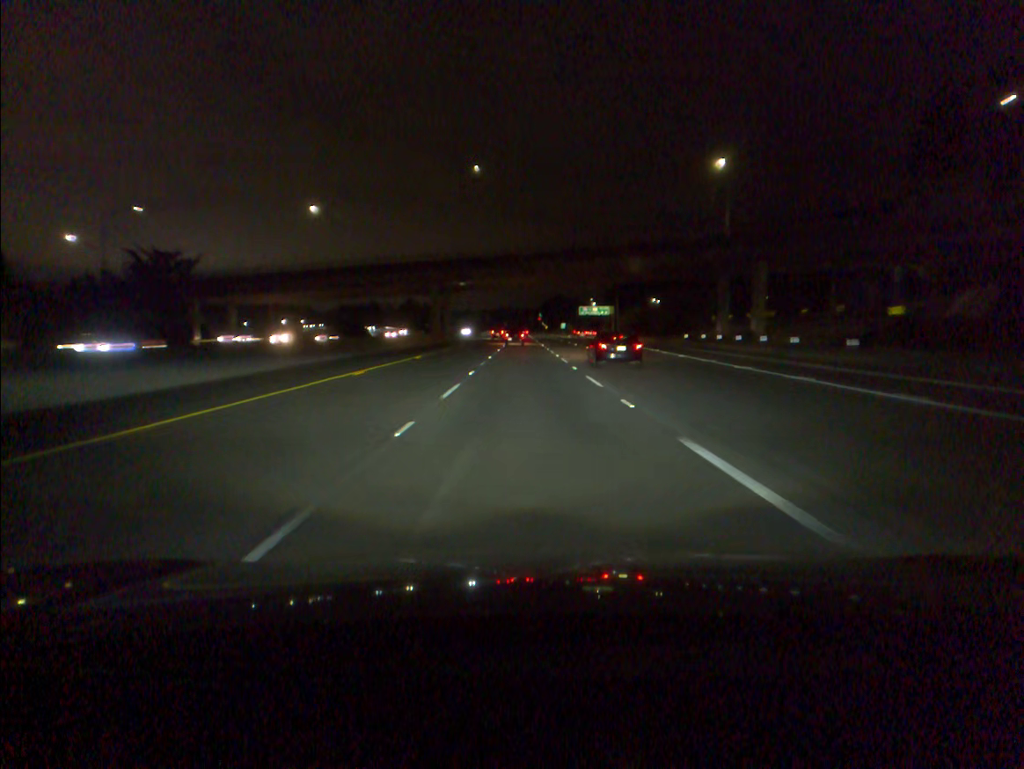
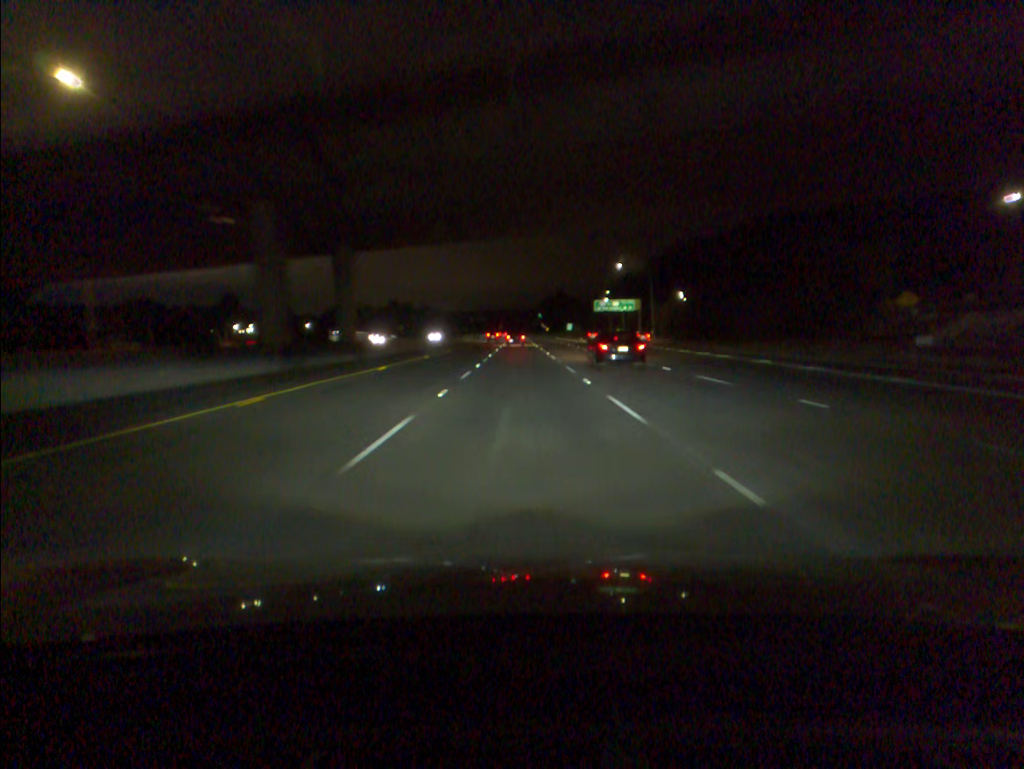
(+0.1, +52.8) m; 0°
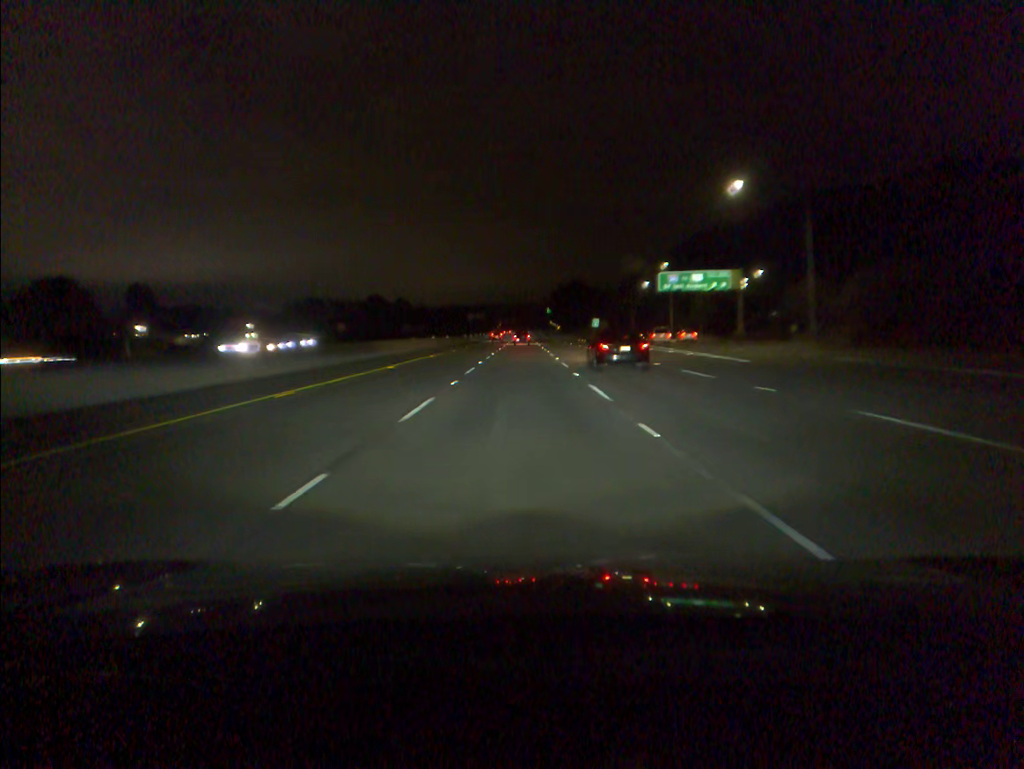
(-0.1, +70.1) m; 0°
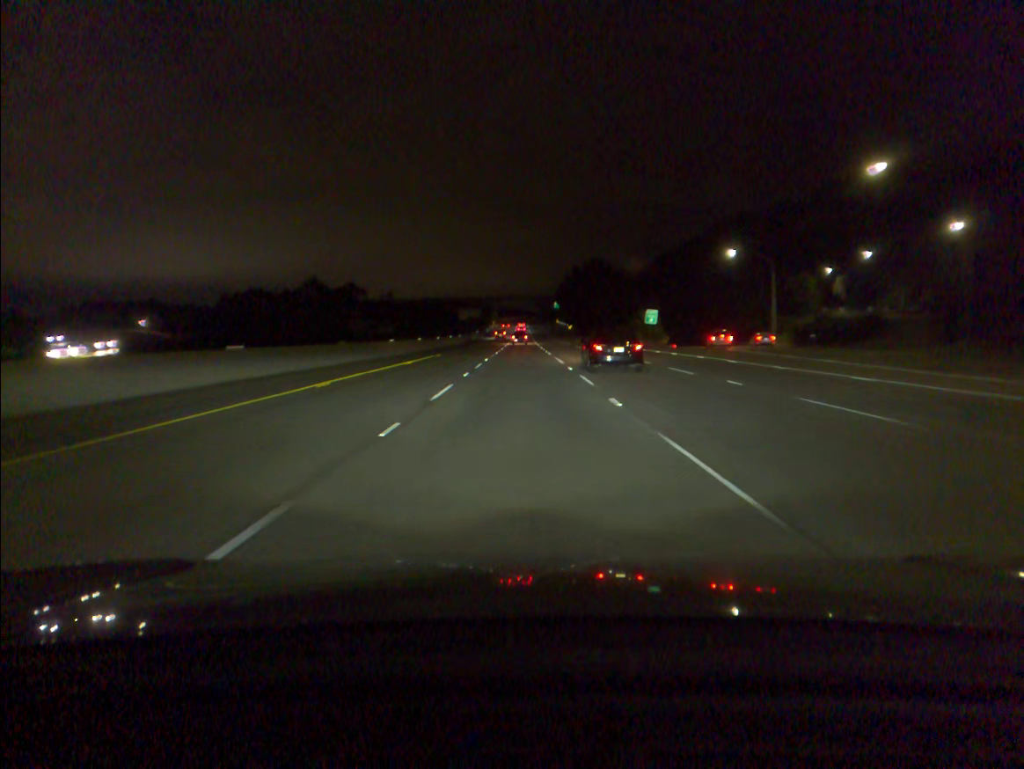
(-0.1, +69.9) m; 0°
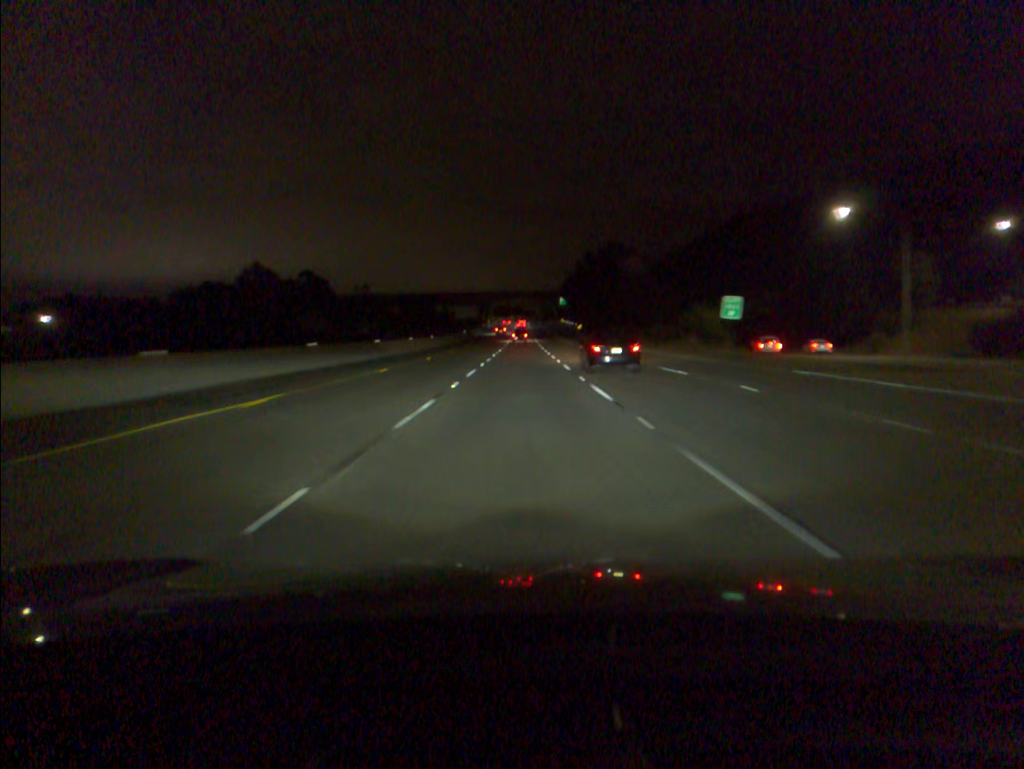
(0.0, +34.9) m; 0°
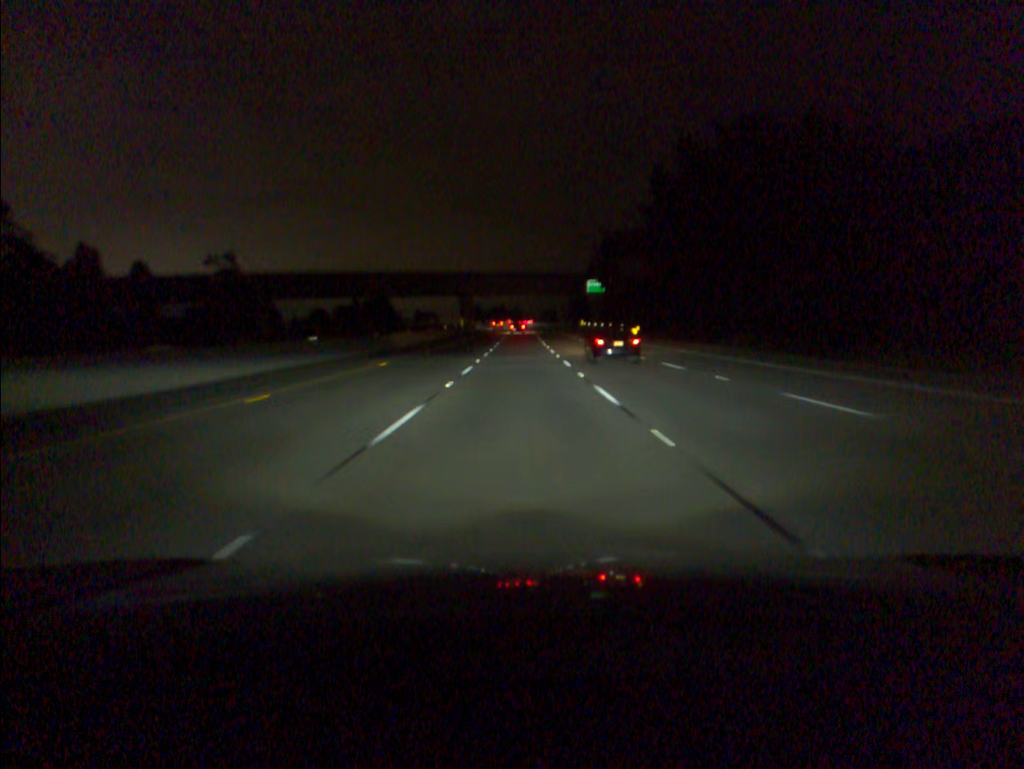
(0.0, +87.2) m; 0°
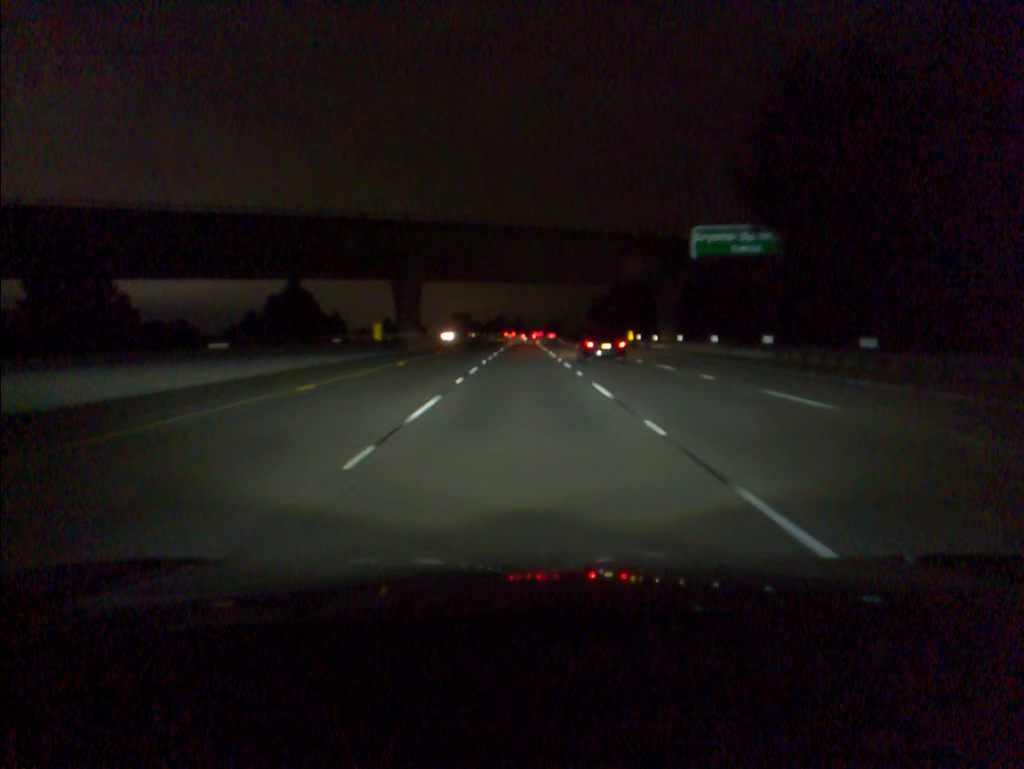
(-0.1, +69.5) m; 0°
